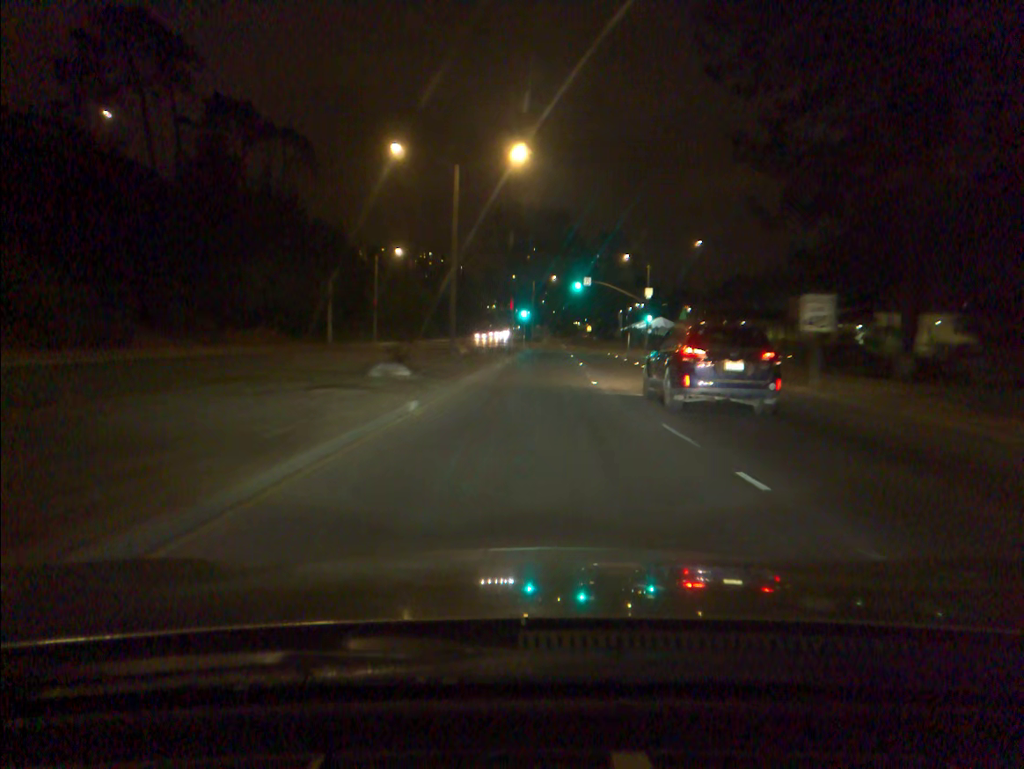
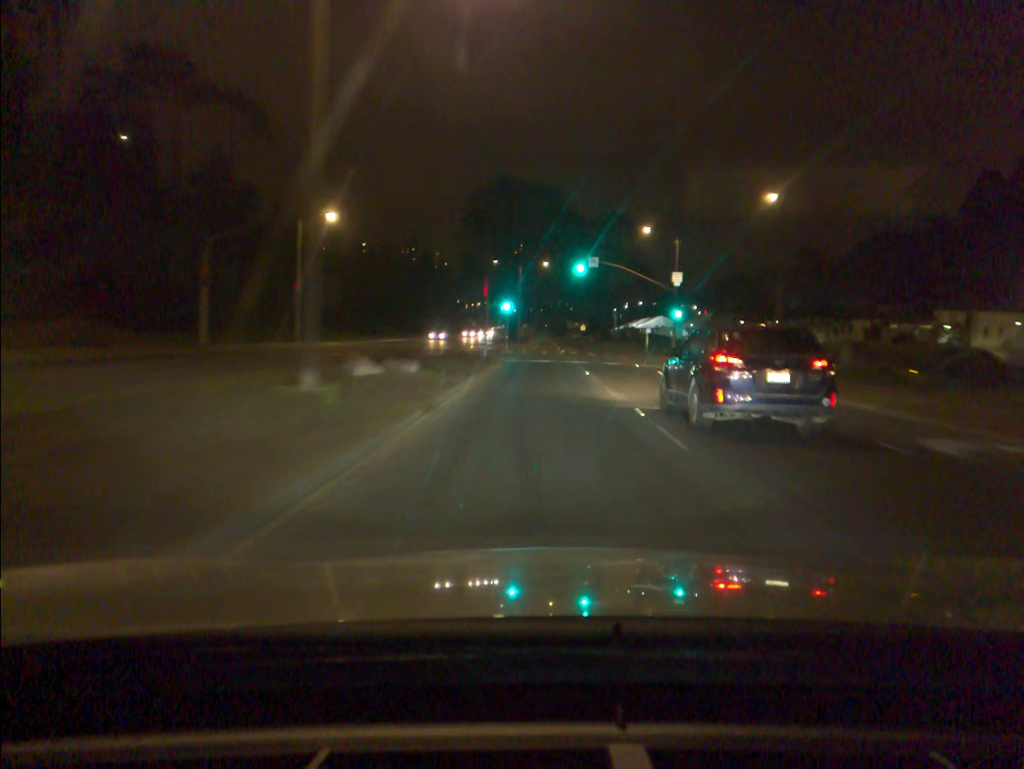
(+0.1, +22.6) m; +1°
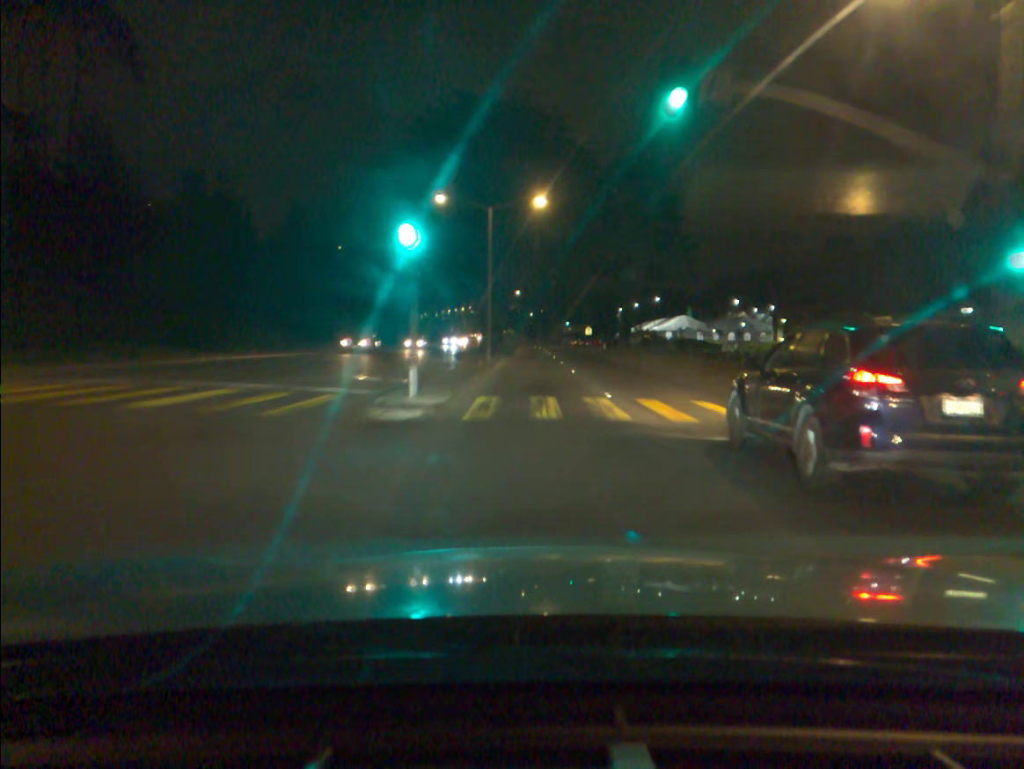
(+0.5, +44.3) m; +1°
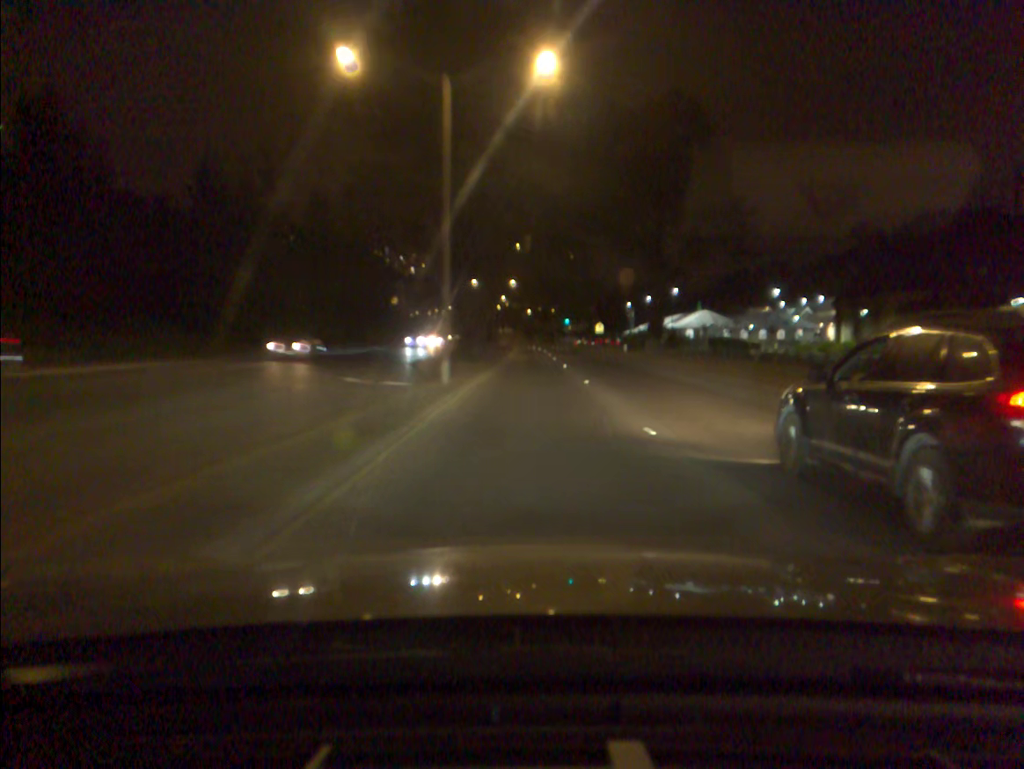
(0.0, +22.5) m; 0°
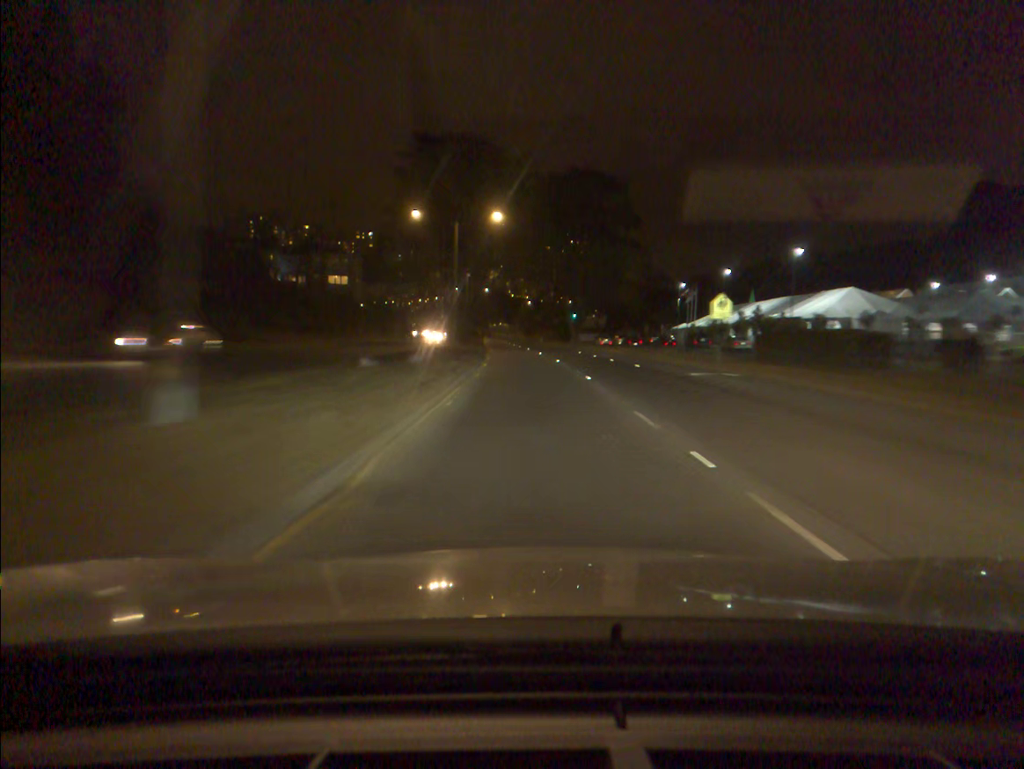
(-0.1, +60.7) m; 0°
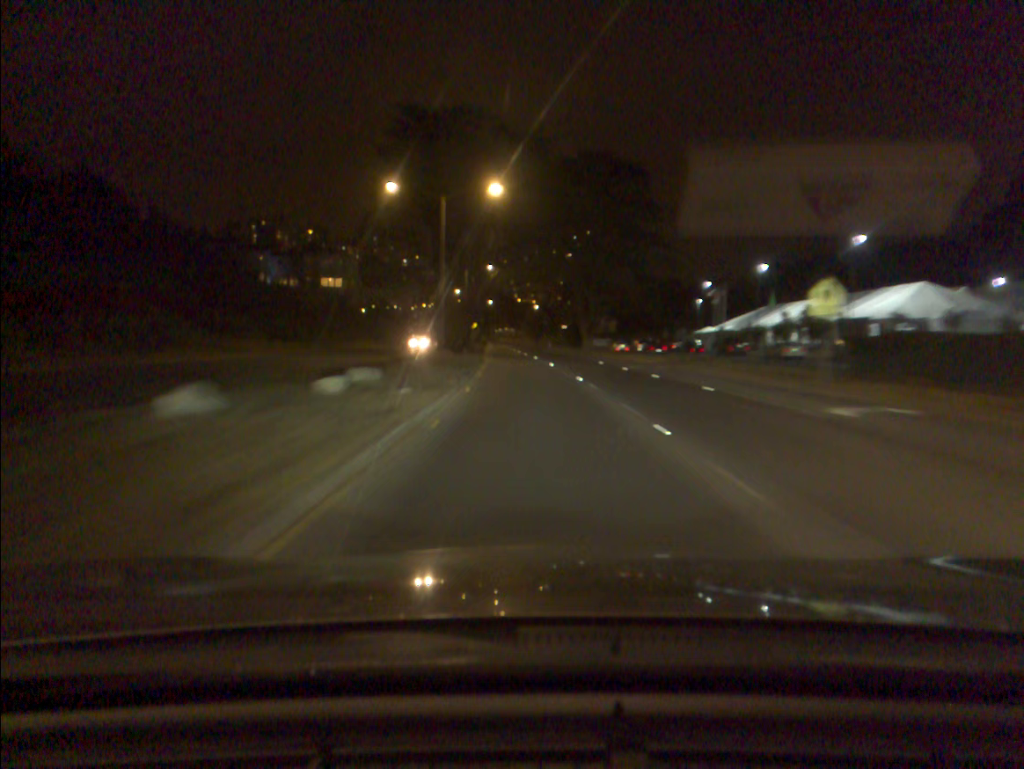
(0.0, +12.4) m; 0°
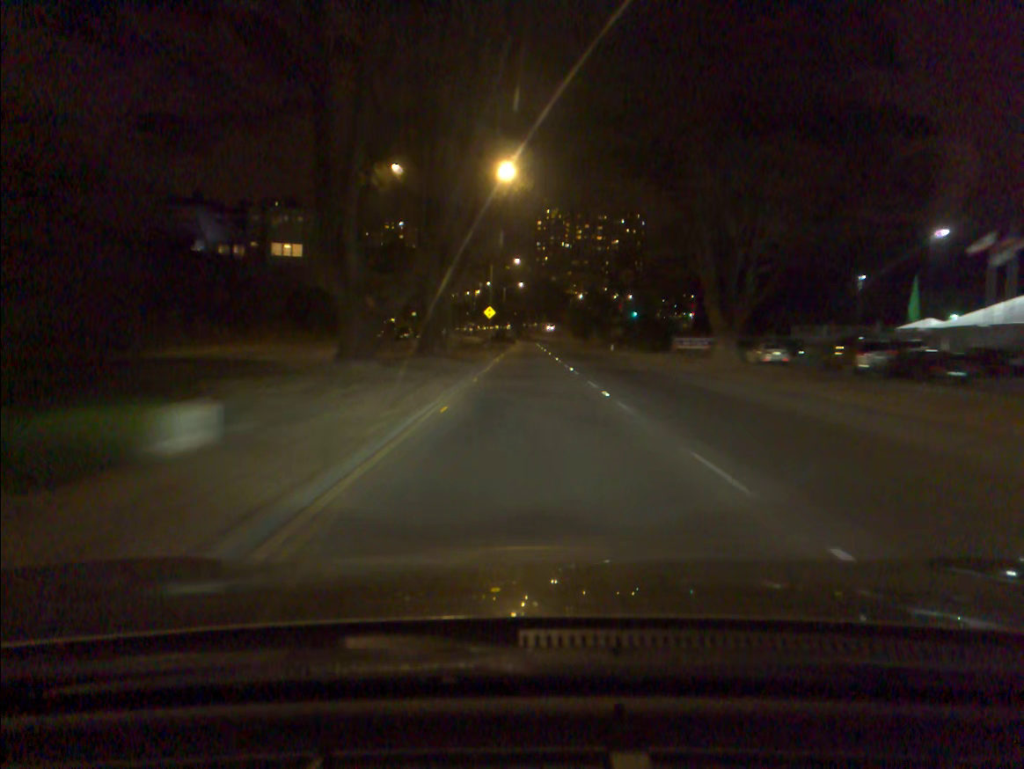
(-1.5, +50.2) m; -3°
